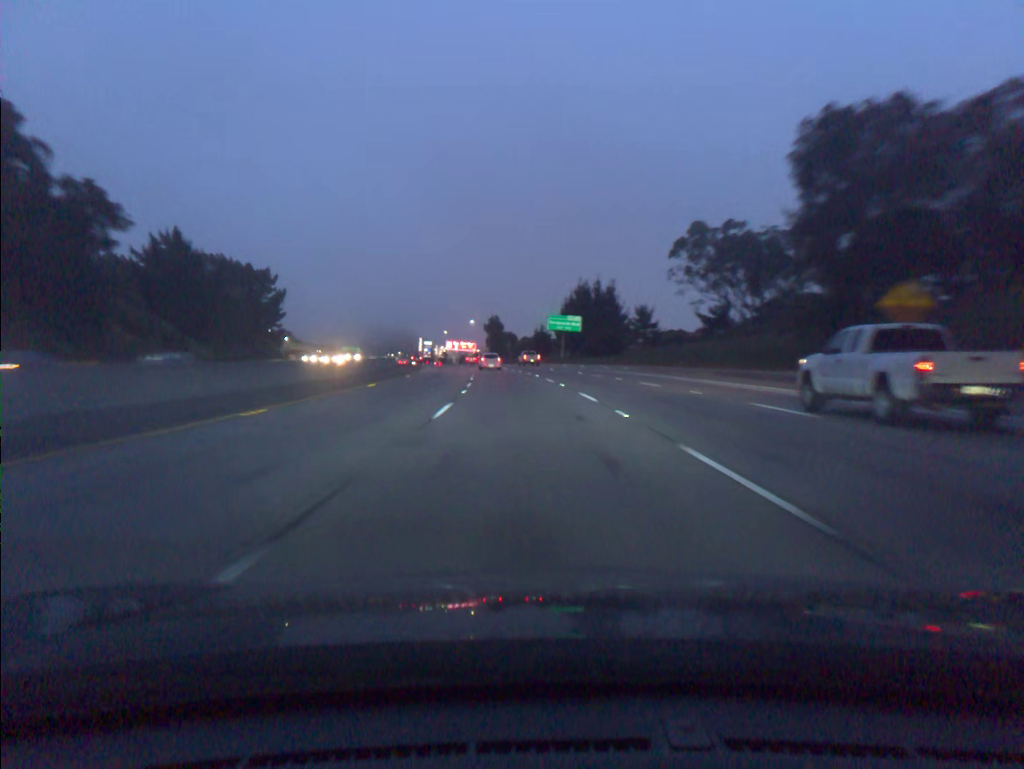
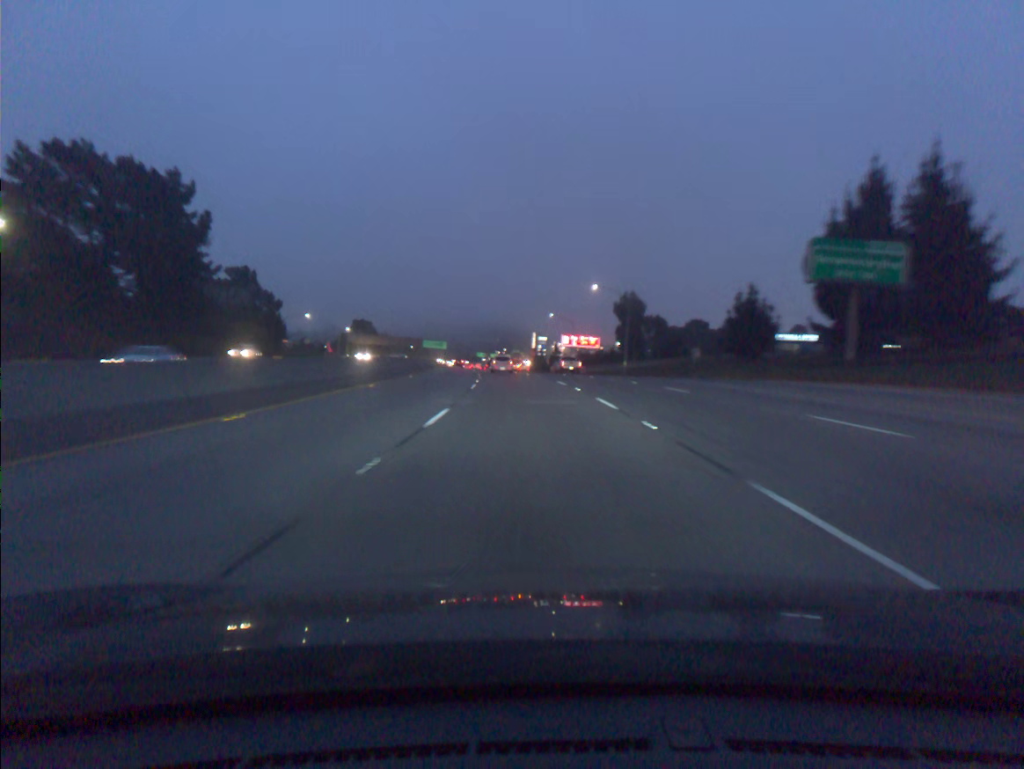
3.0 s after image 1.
(-6.9, +89.2) m; -9°
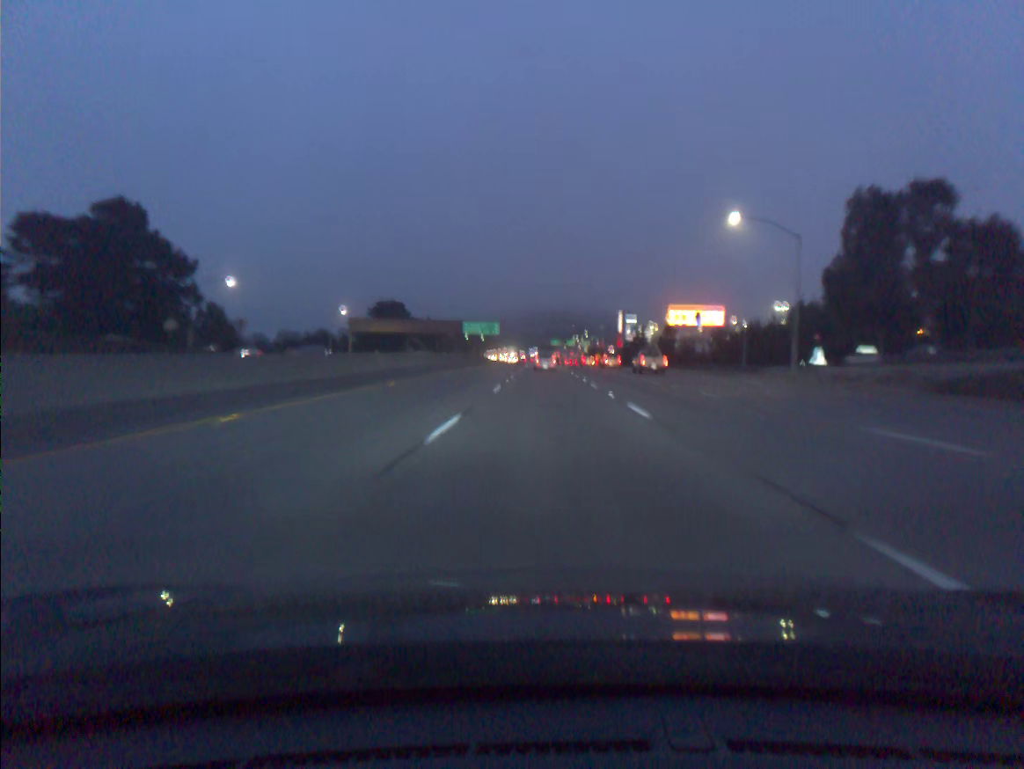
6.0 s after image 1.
(-5.4, +89.2) m; -5°
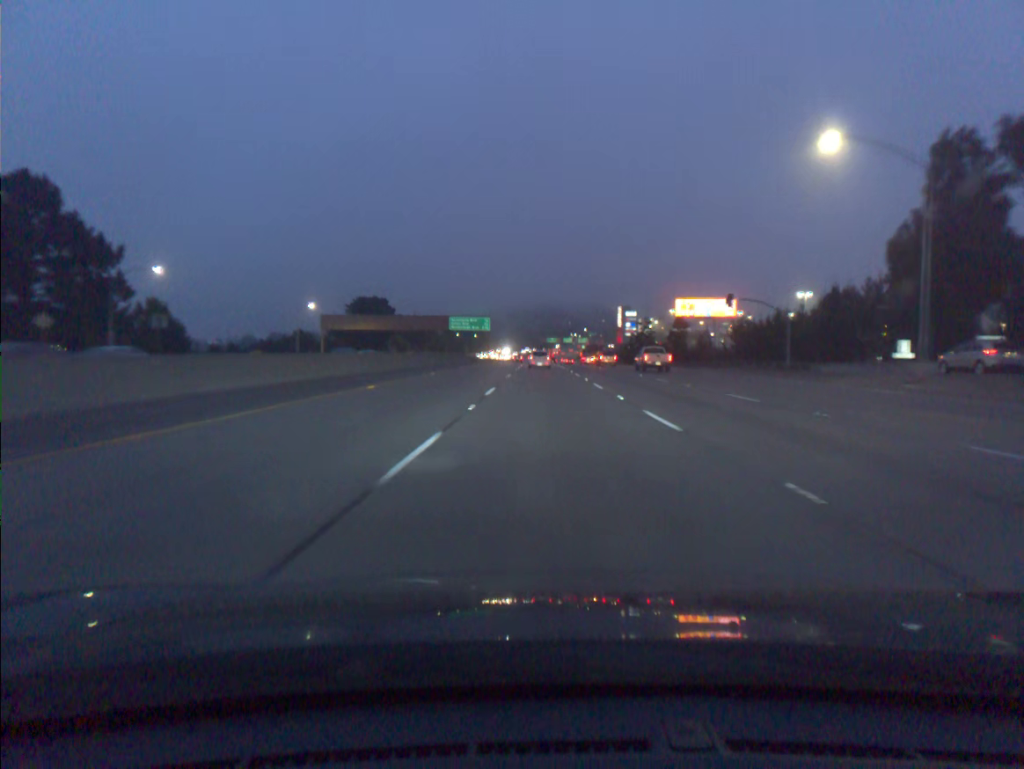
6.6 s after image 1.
(0.0, +17.8) m; 0°
